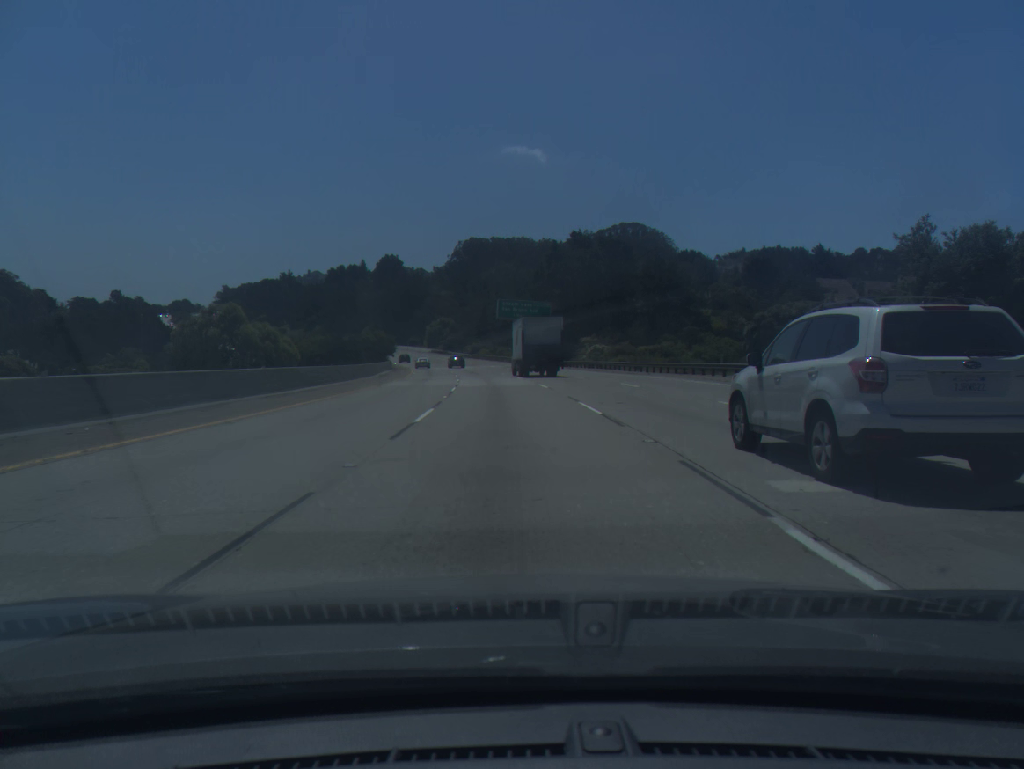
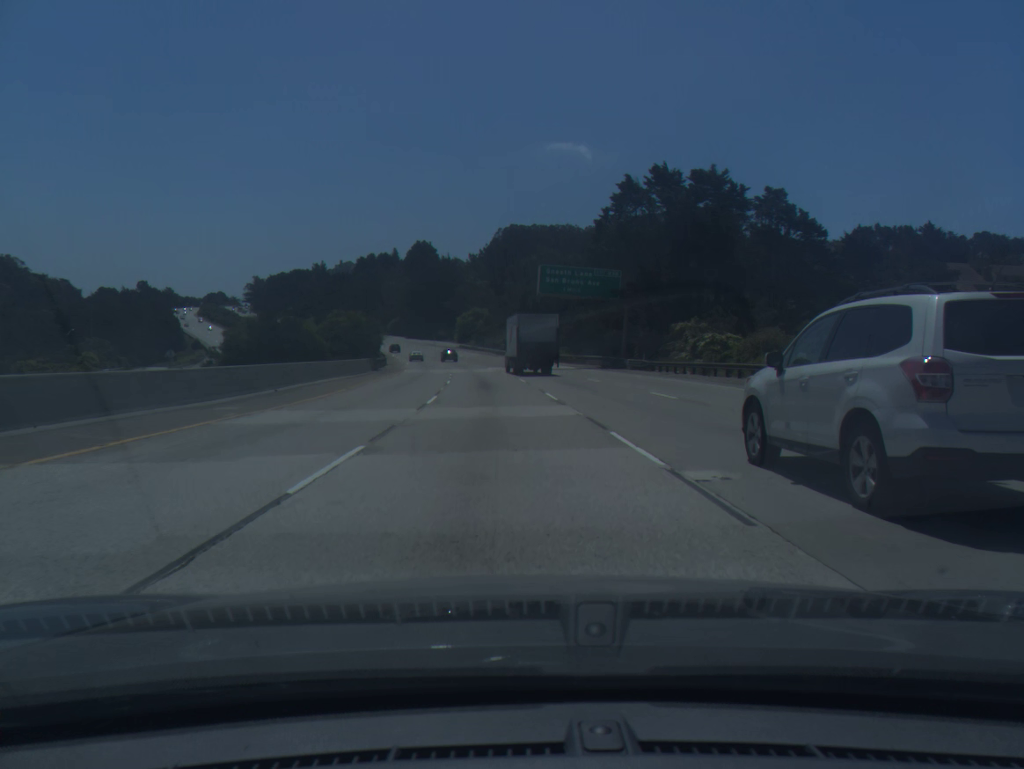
(-0.8, +36.8) m; -3°
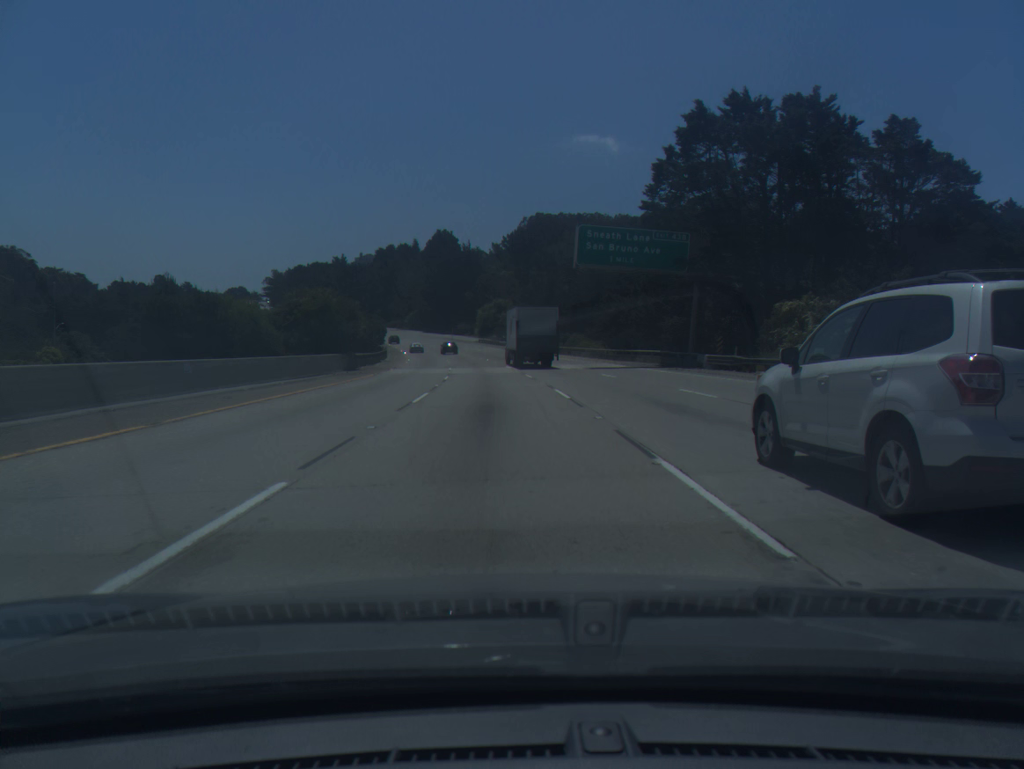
(-0.3, +18.4) m; -2°
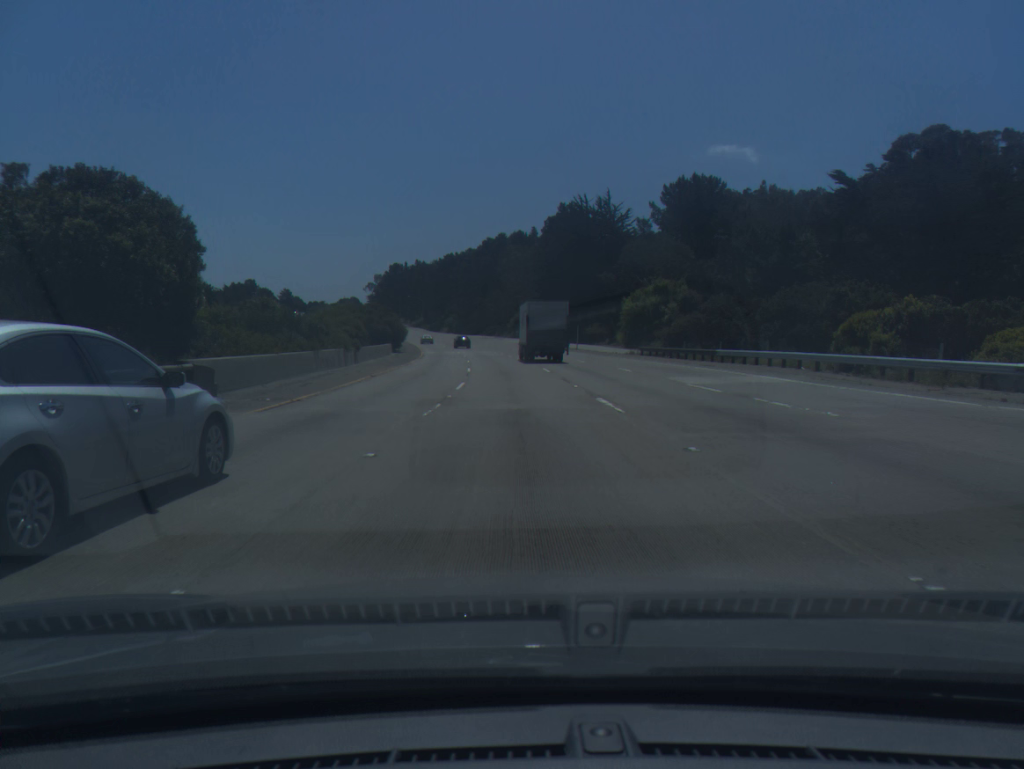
(-7.6, +91.7) m; -9°
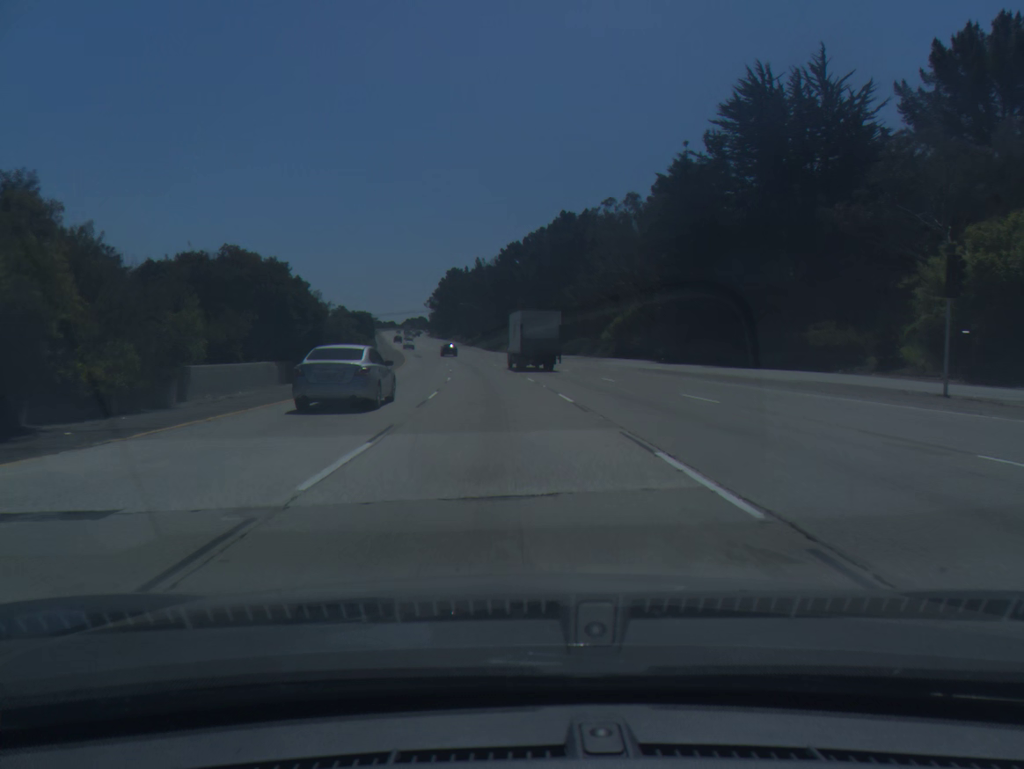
(-3.2, +73.1) m; -6°
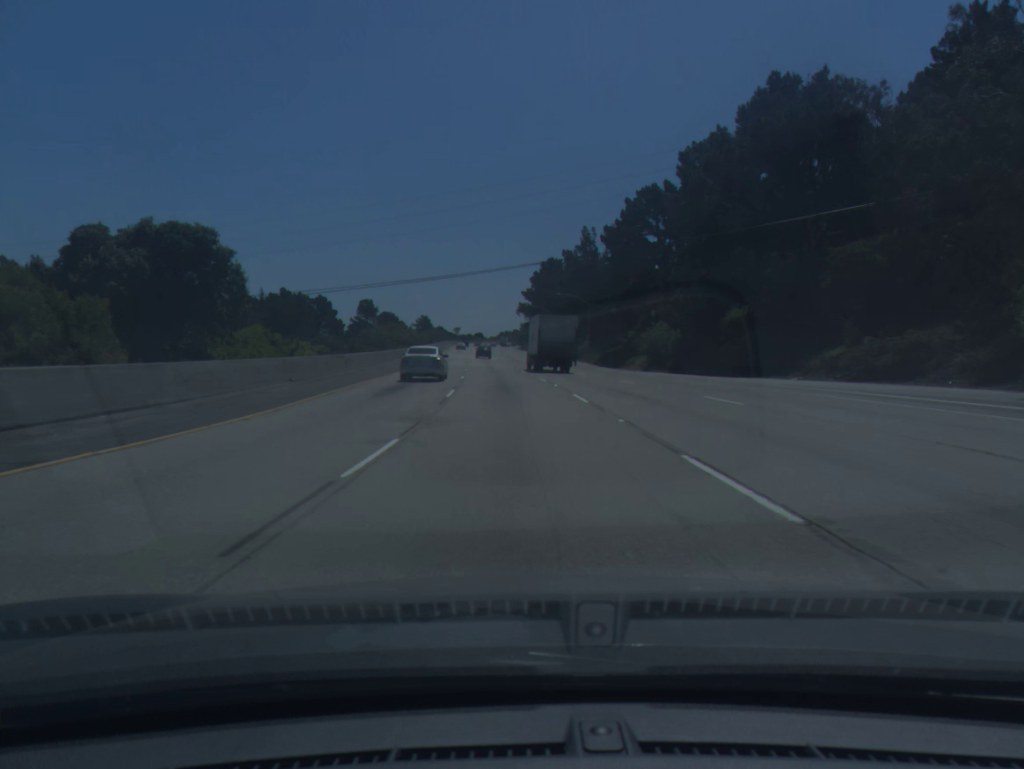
(-4.8, +72.4) m; -7°
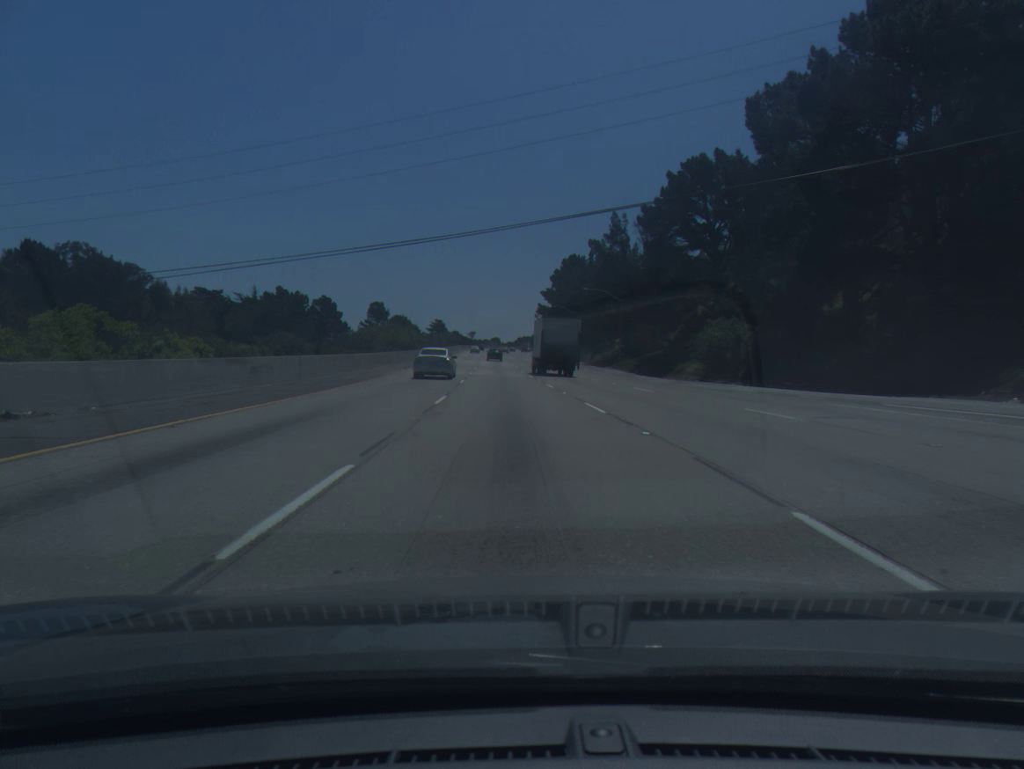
(-0.2, +18.1) m; -1°
